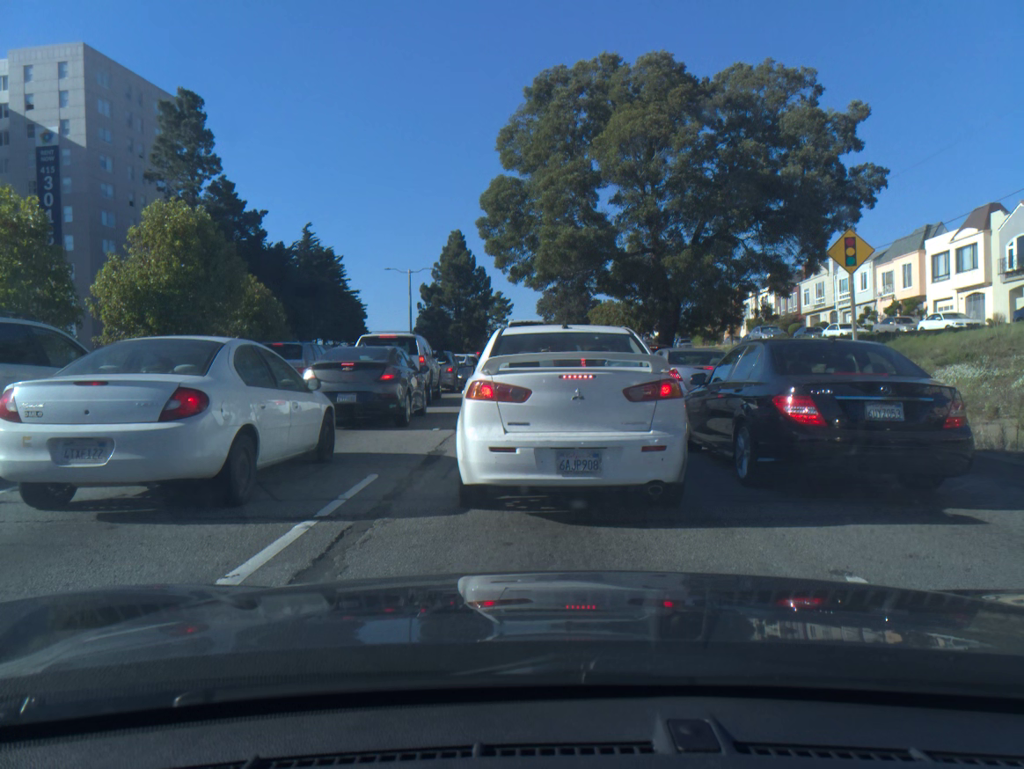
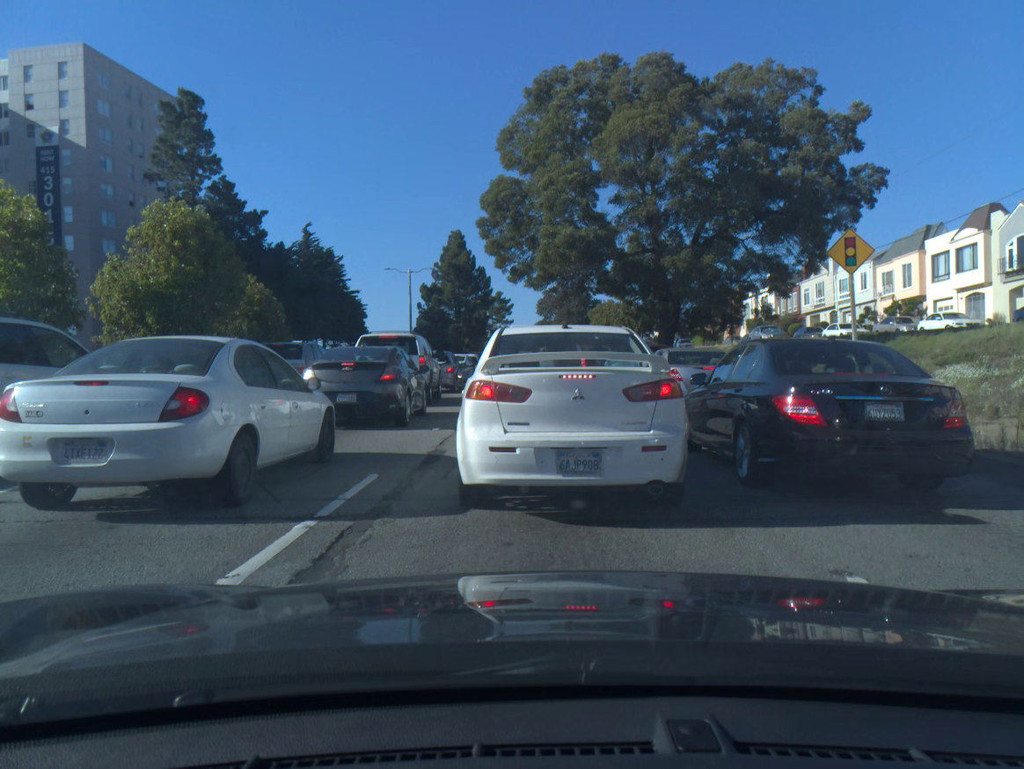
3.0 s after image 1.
(0.0, 0.0) m; 0°
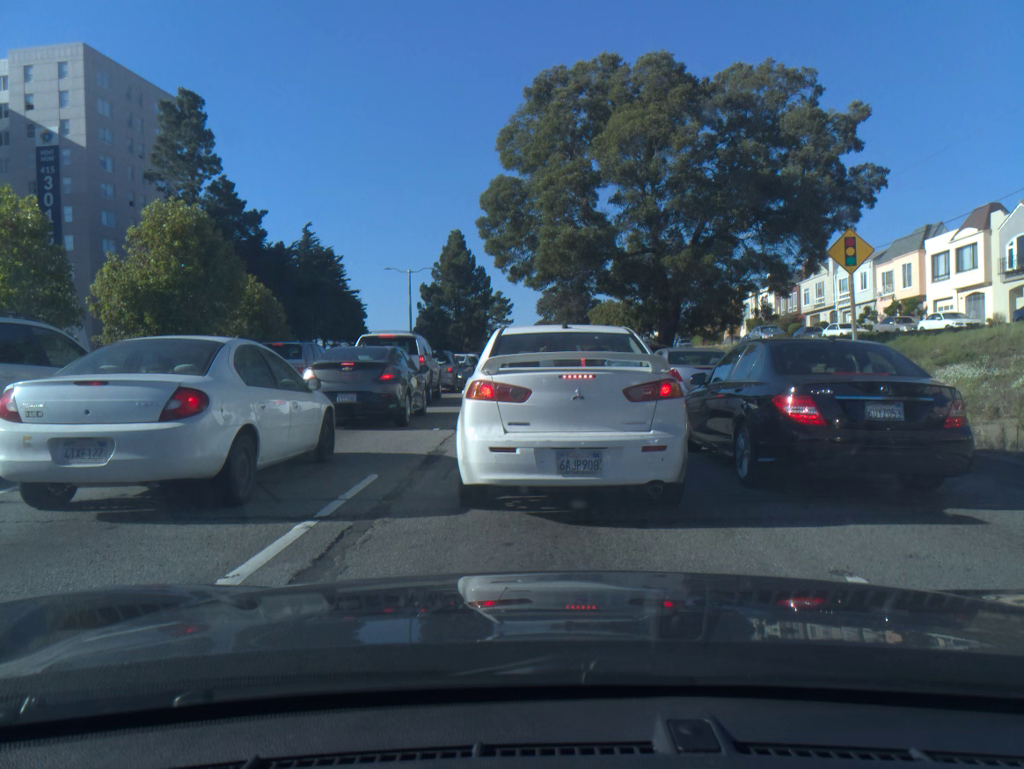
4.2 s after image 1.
(0.0, 0.0) m; 0°
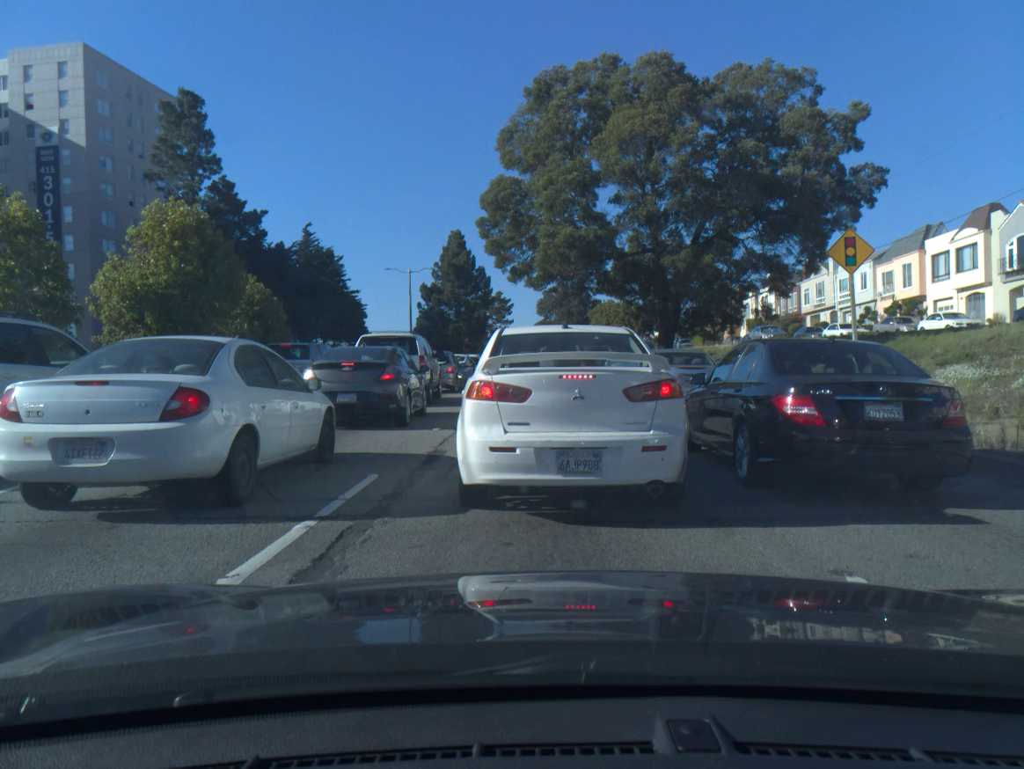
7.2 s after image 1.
(0.0, 0.0) m; 0°
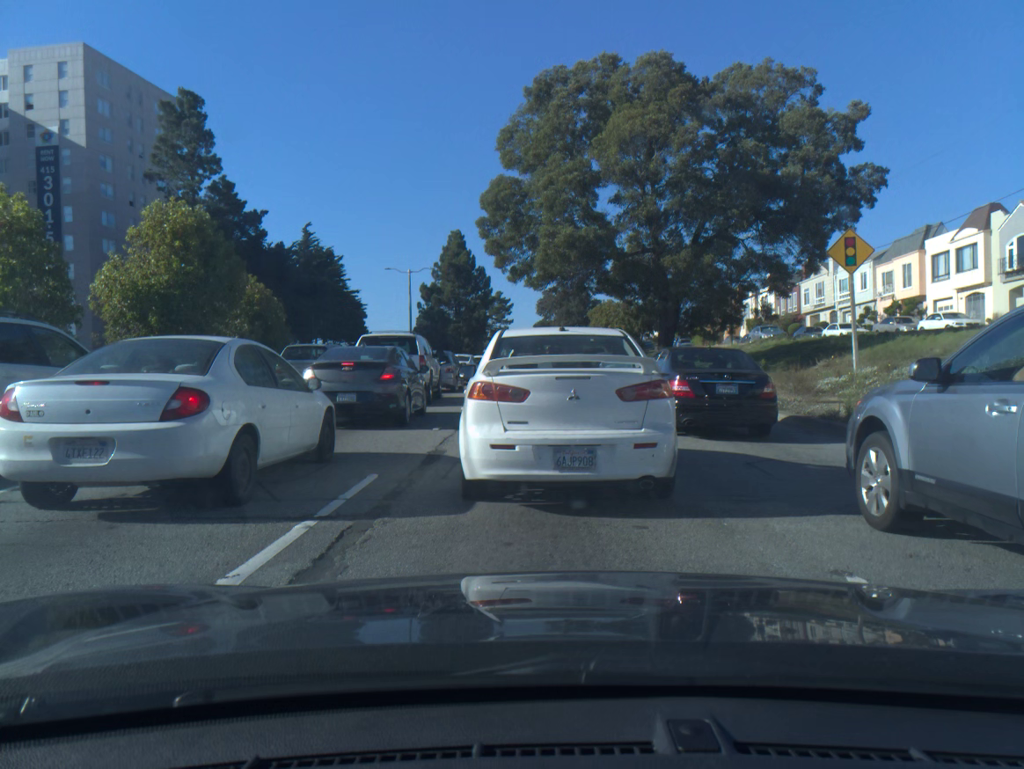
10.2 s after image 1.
(0.0, 0.0) m; 0°
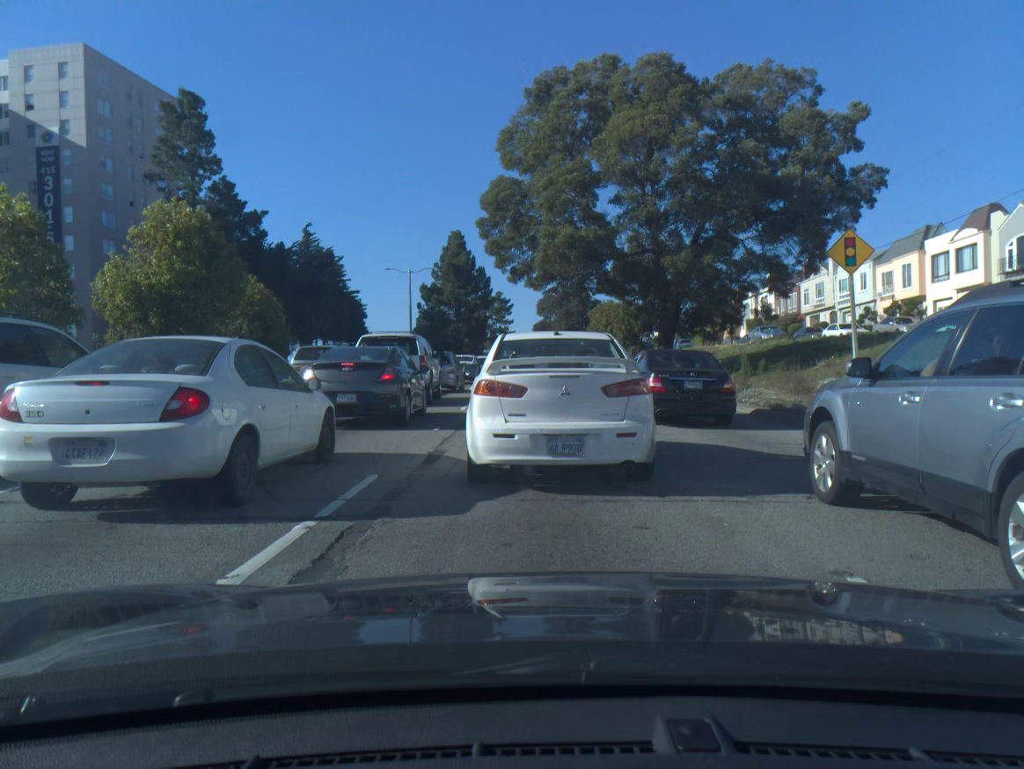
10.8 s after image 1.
(0.0, 0.0) m; 0°
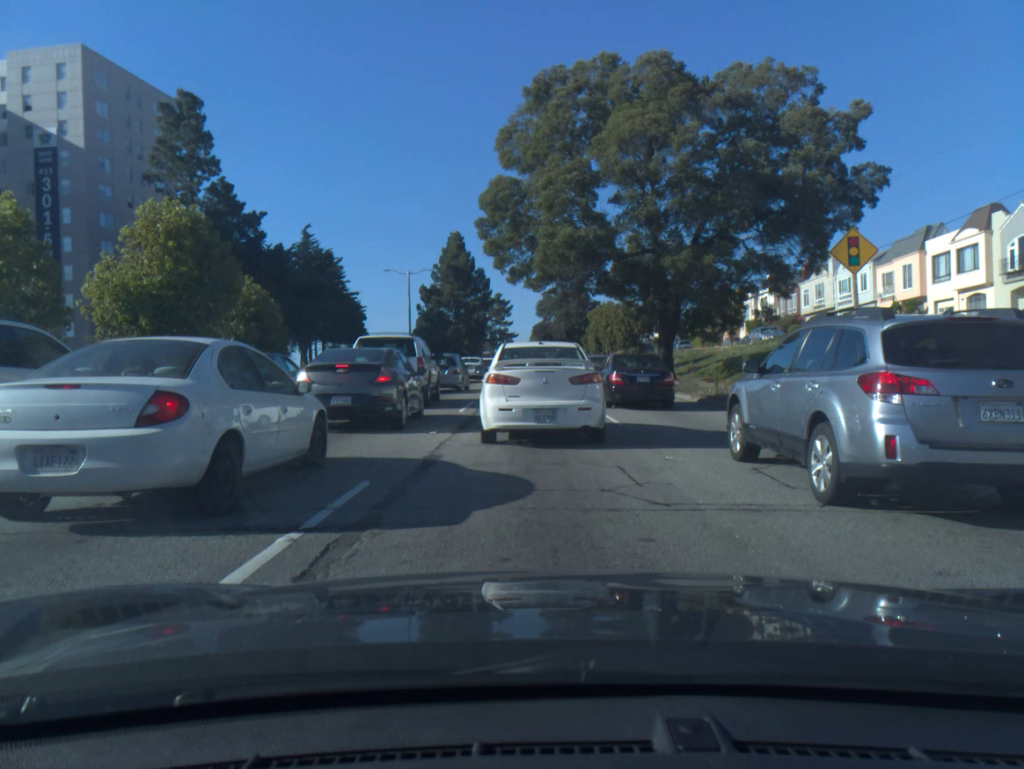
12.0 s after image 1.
(0.0, +0.3) m; 0°
